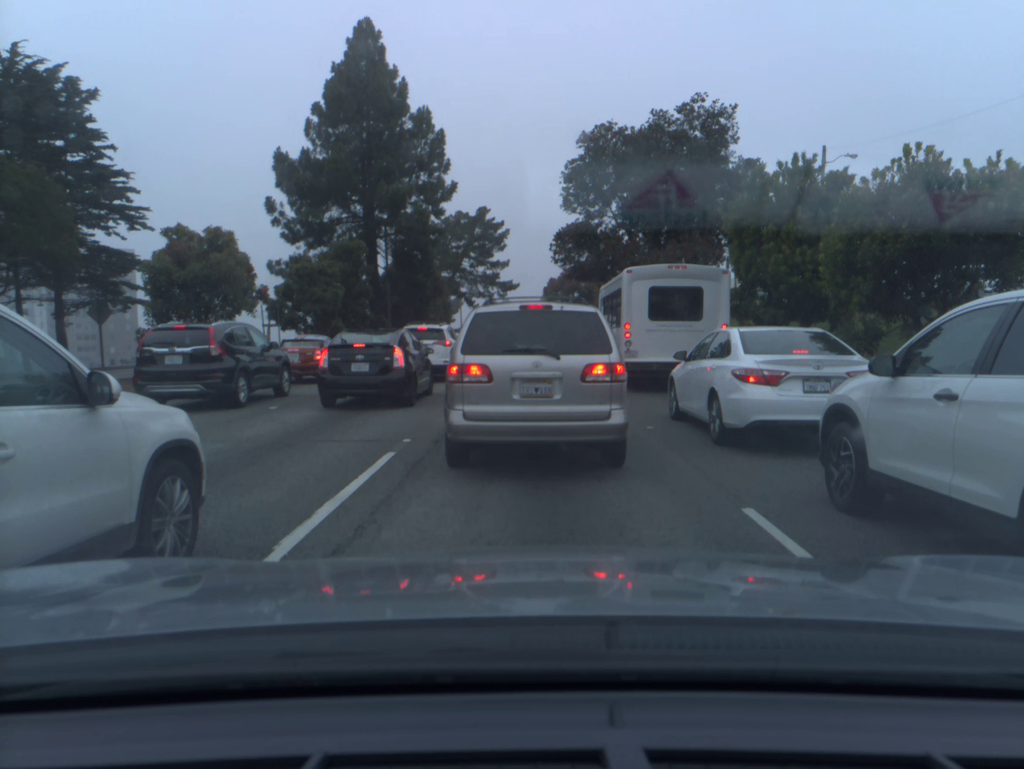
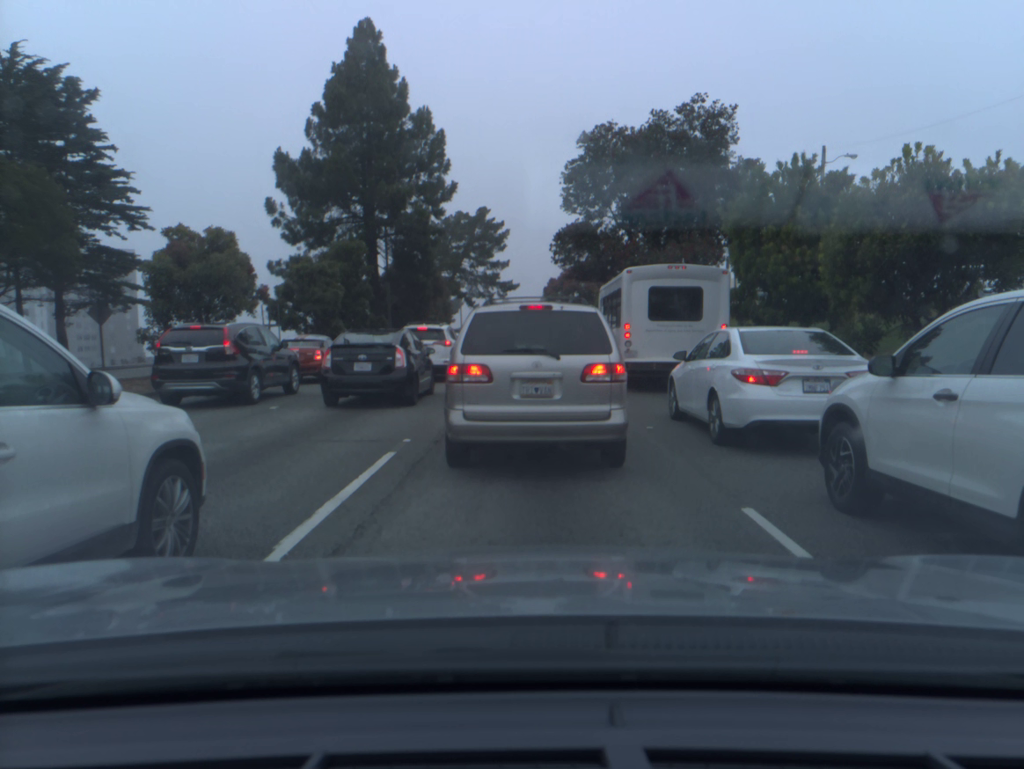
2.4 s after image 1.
(0.0, 0.0) m; 0°
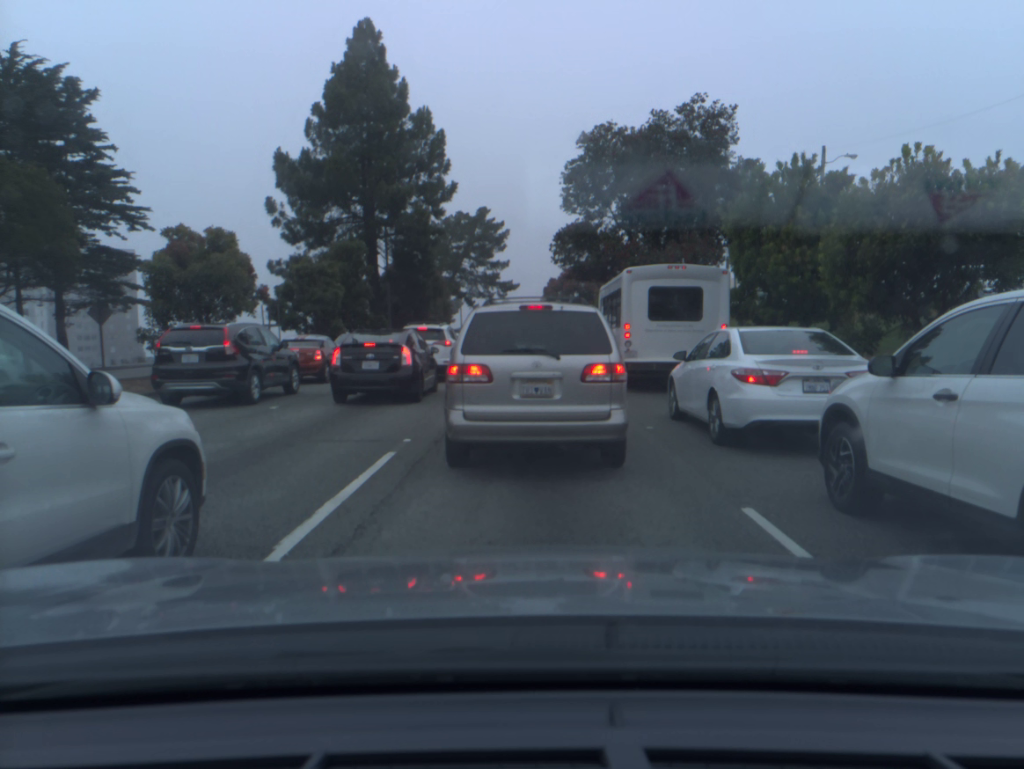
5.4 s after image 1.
(0.0, 0.0) m; 0°
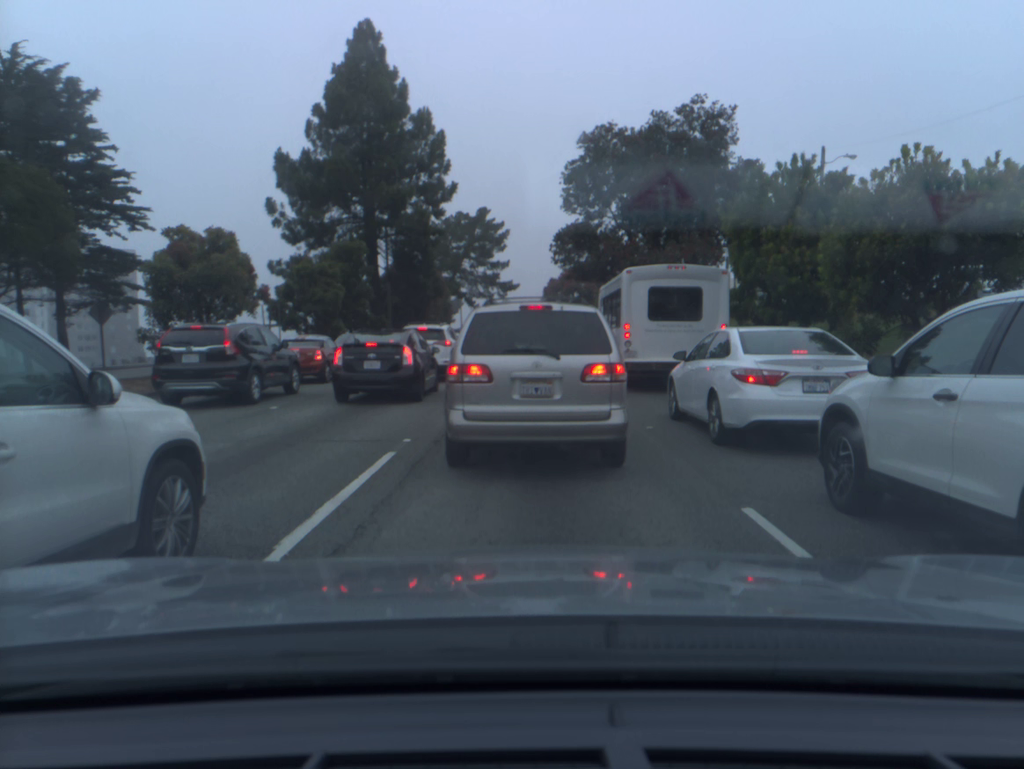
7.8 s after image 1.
(0.0, 0.0) m; 0°
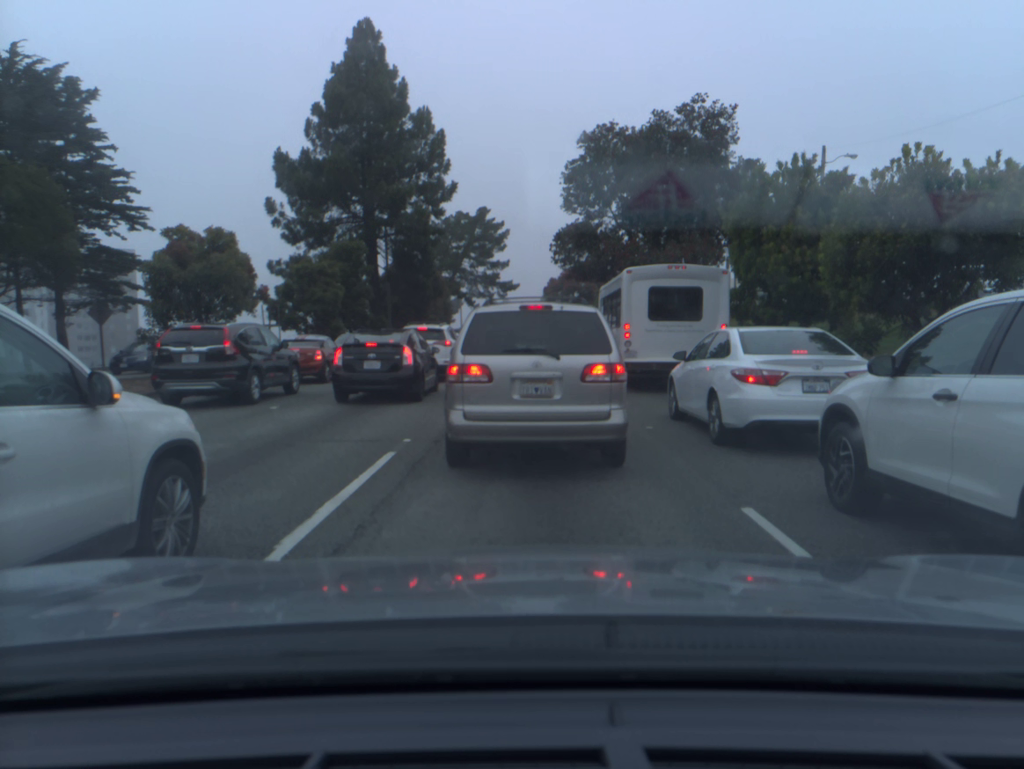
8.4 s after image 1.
(0.0, 0.0) m; 0°
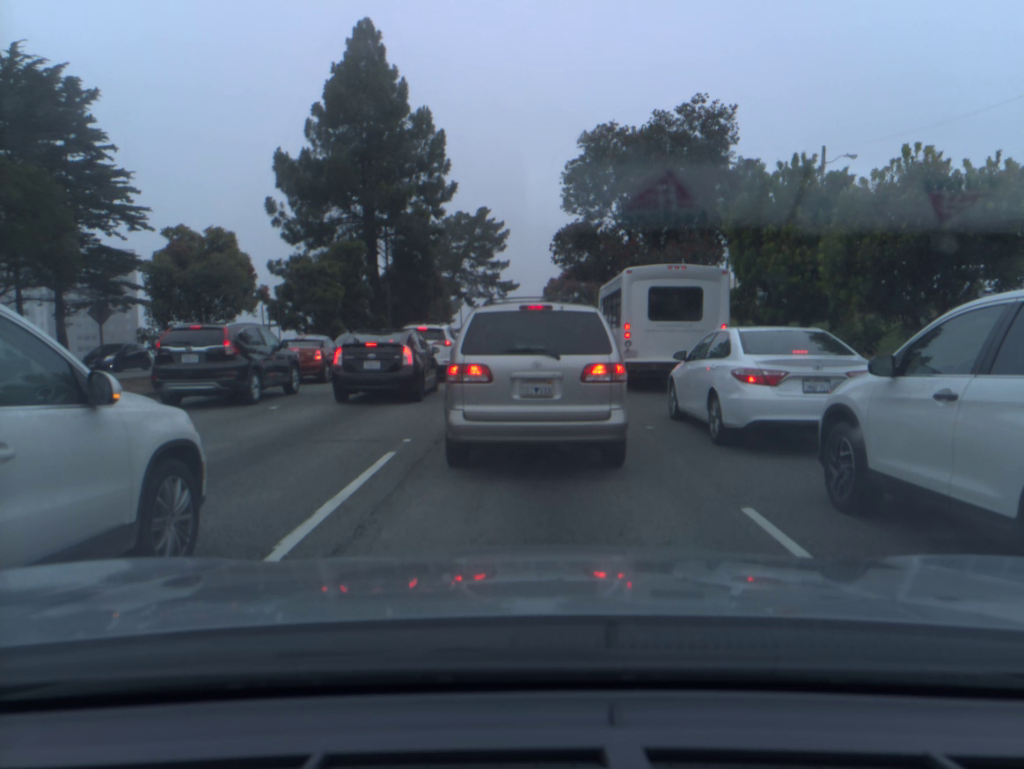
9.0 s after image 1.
(0.0, 0.0) m; 0°
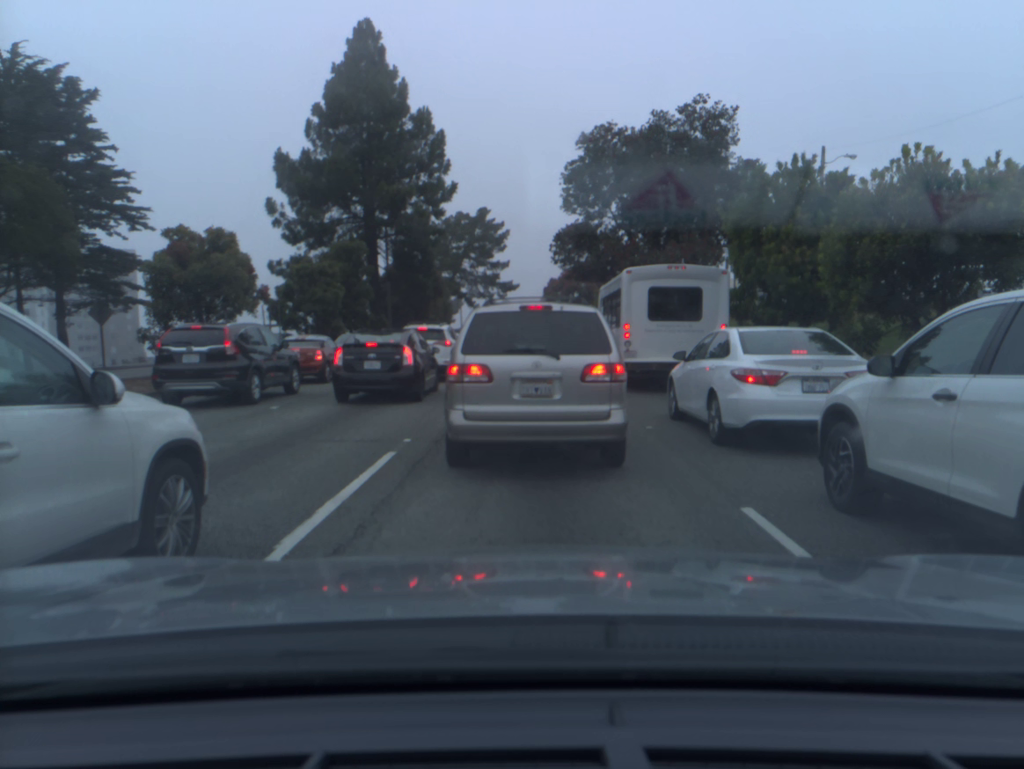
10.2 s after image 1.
(0.0, 0.0) m; 0°
